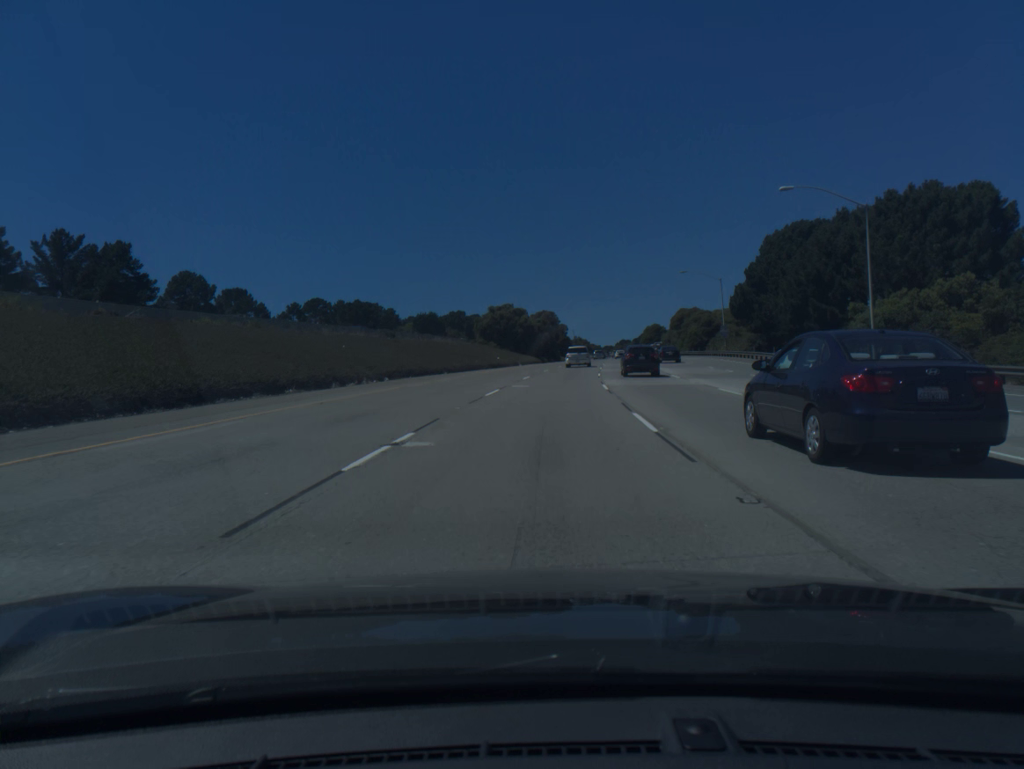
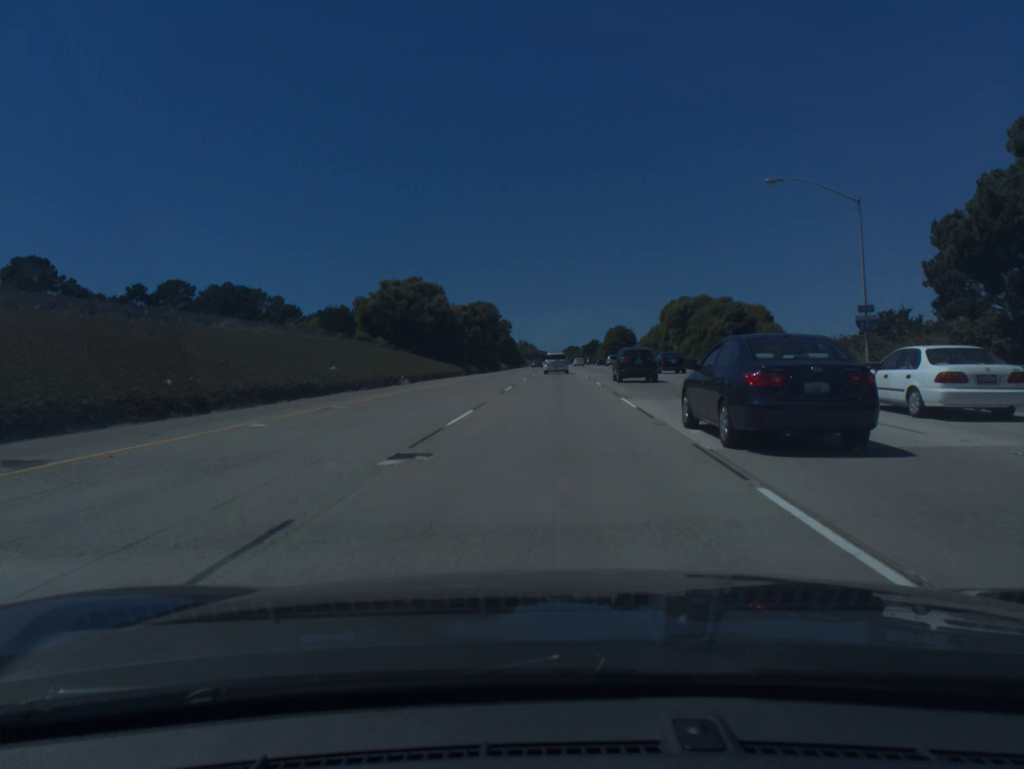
(+1.8, +52.4) m; +4°
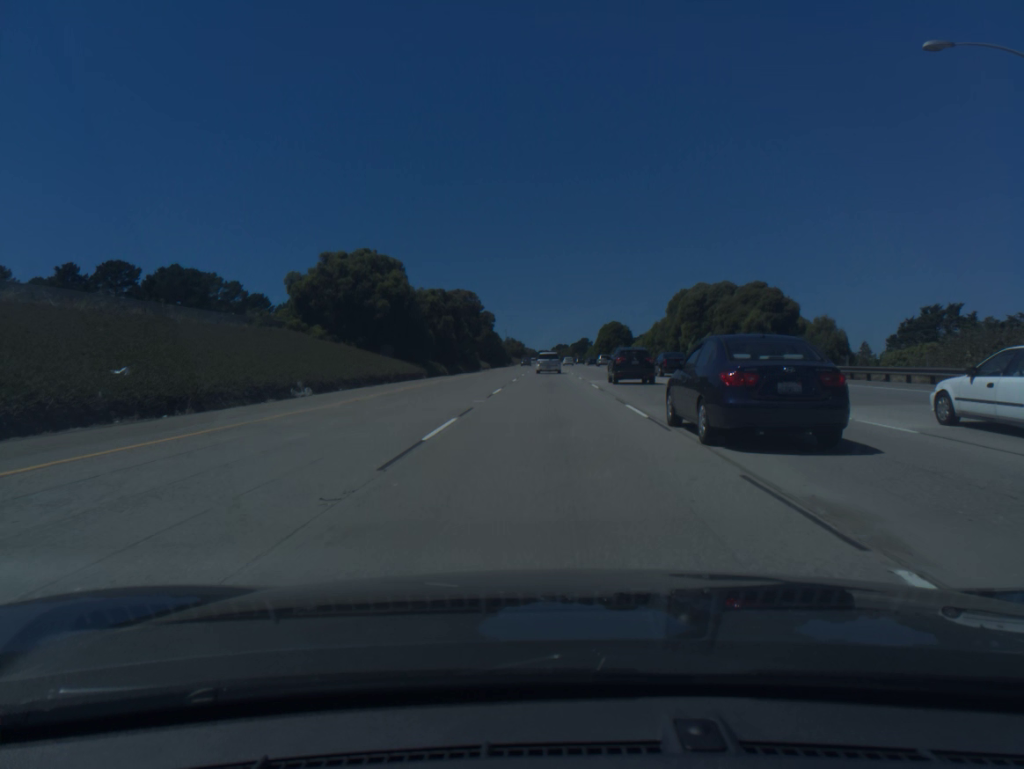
(+0.1, +17.3) m; +1°
